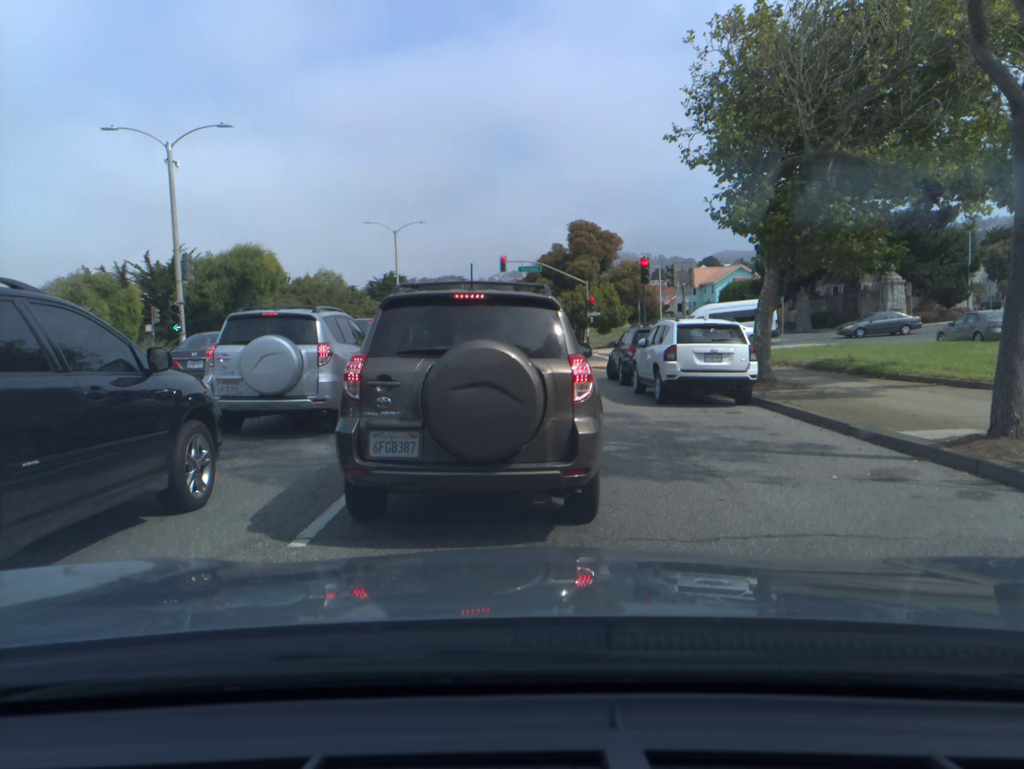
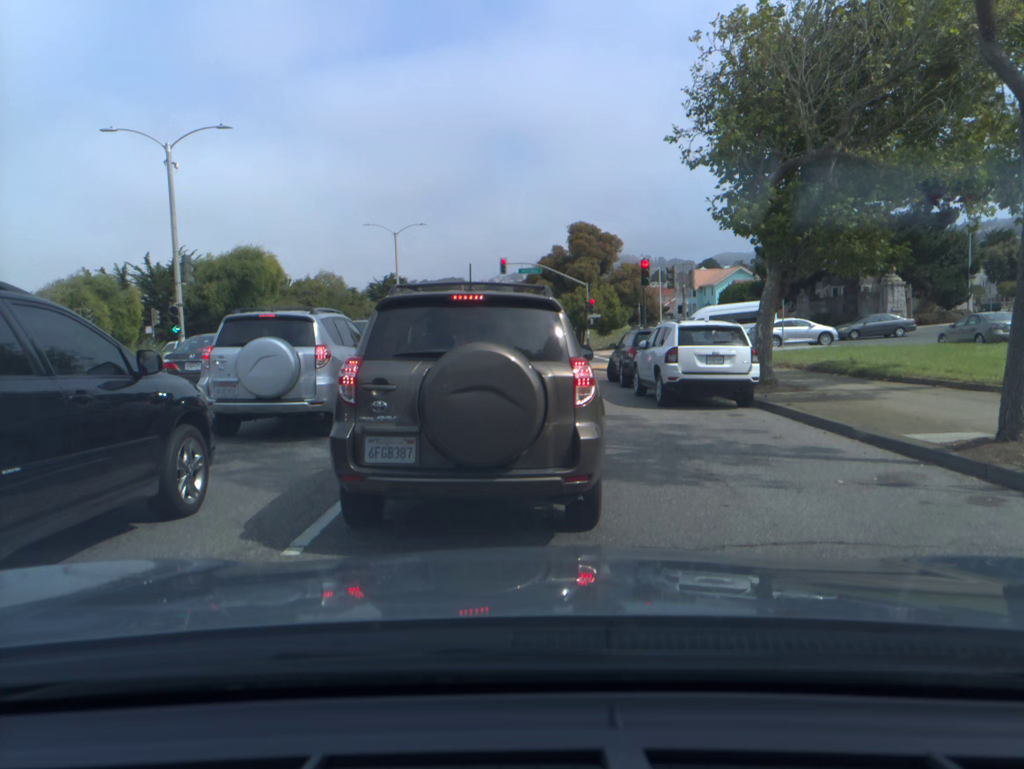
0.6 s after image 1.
(0.0, +0.2) m; 0°
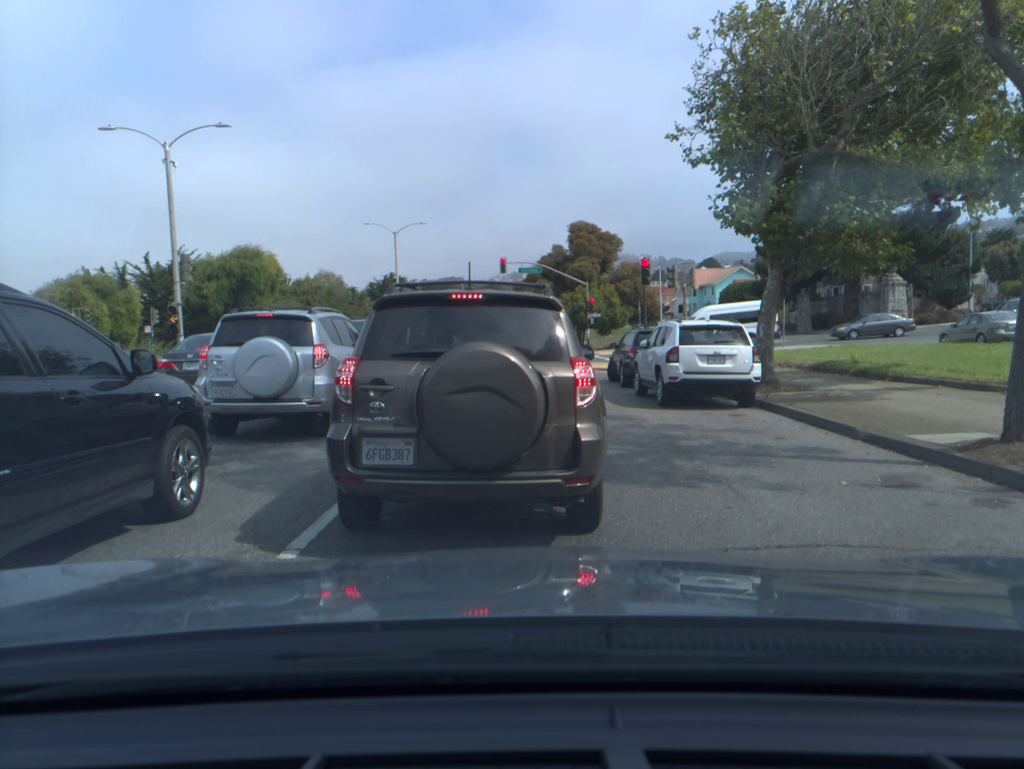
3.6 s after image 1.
(0.0, +0.1) m; 0°
